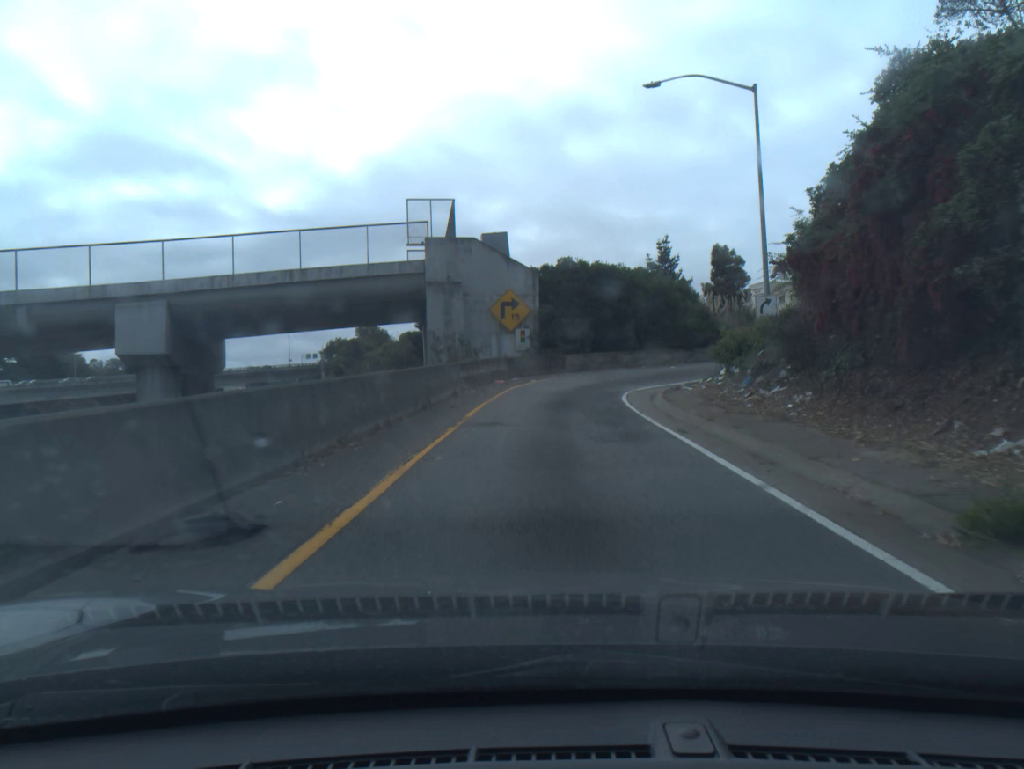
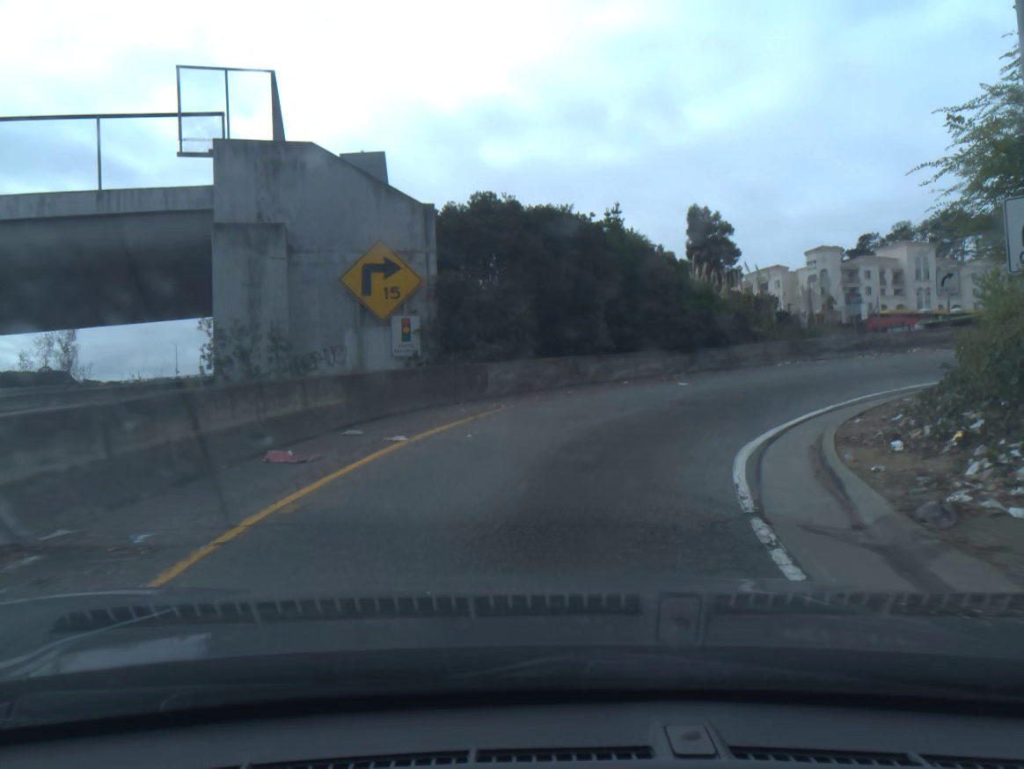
(+0.6, +17.5) m; +6°
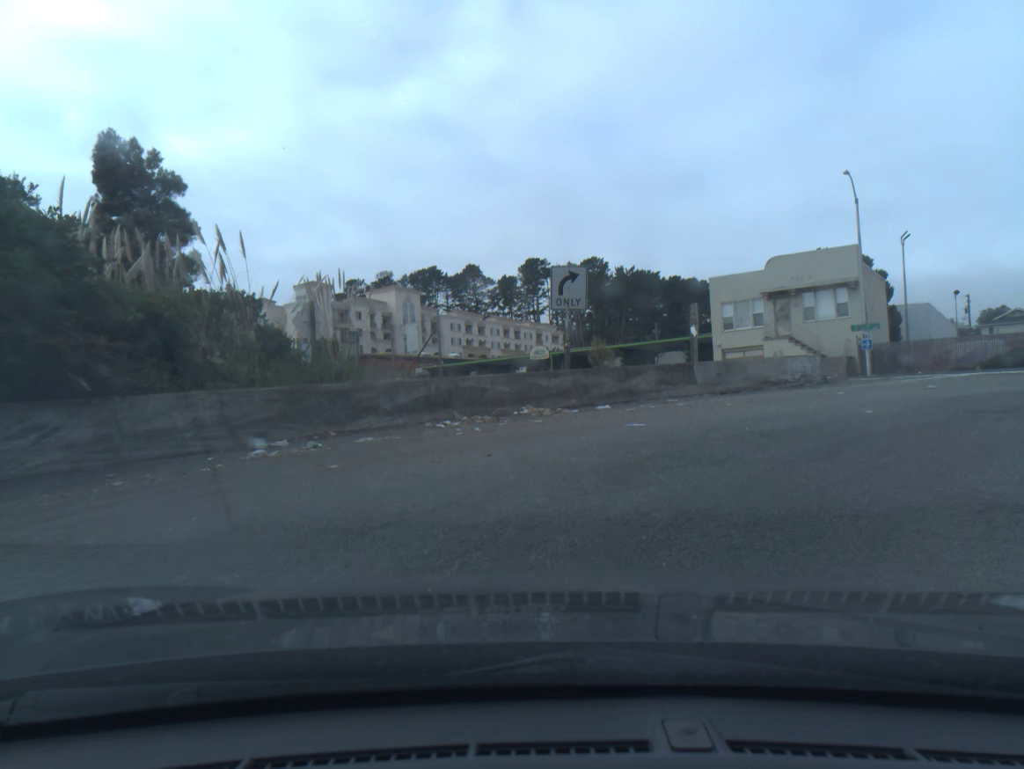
(+4.8, +17.4) m; +39°
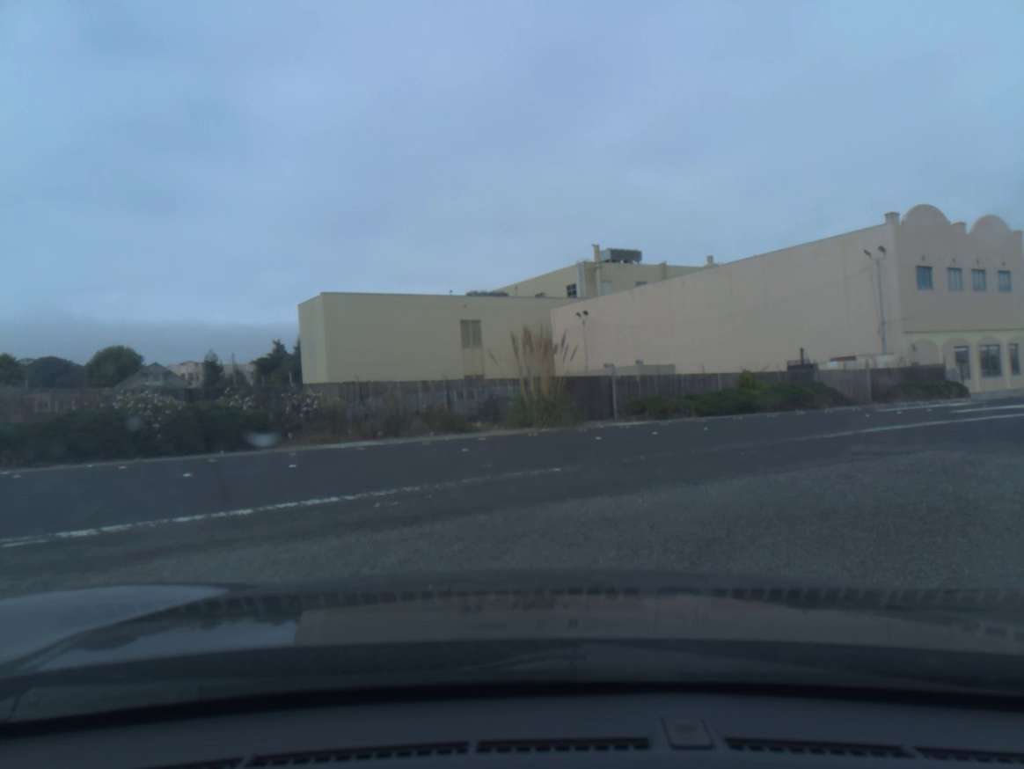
(+8.5, +13.2) m; +71°
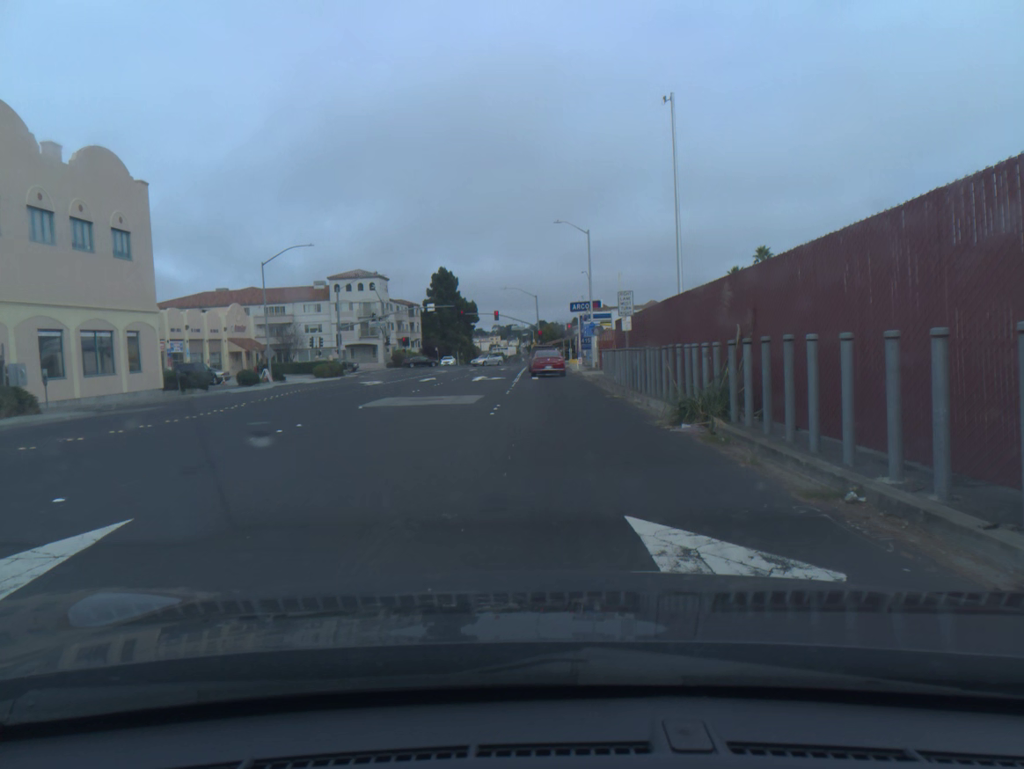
(+9.1, +16.1) m; +48°
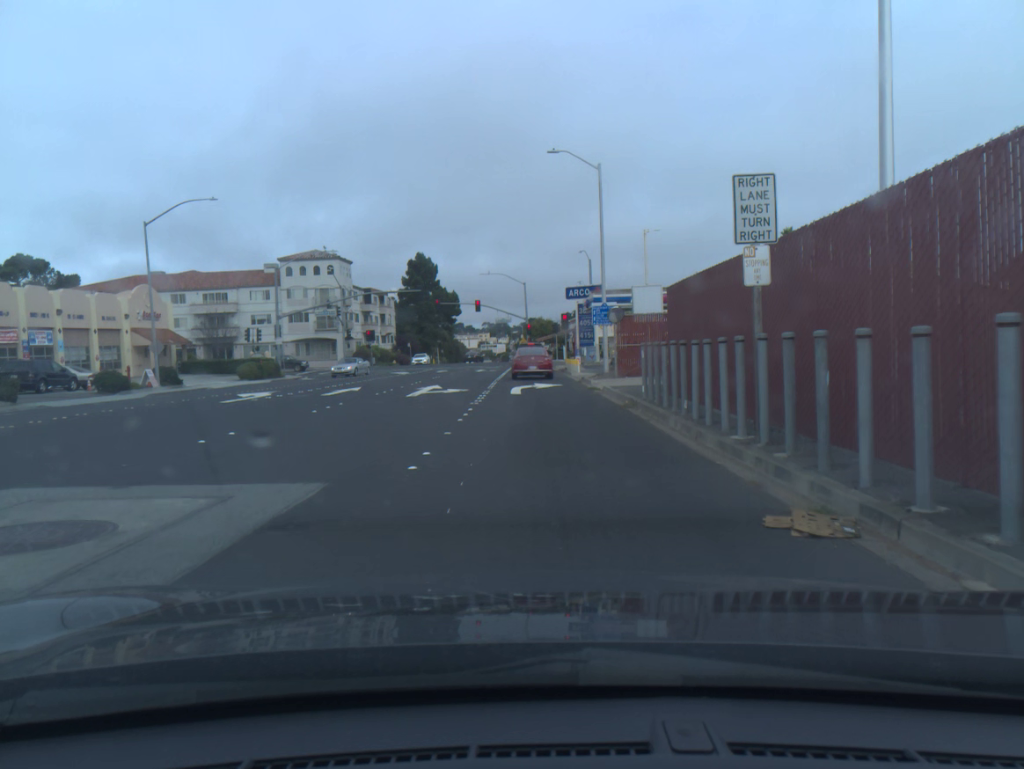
(-0.1, +16.6) m; -1°
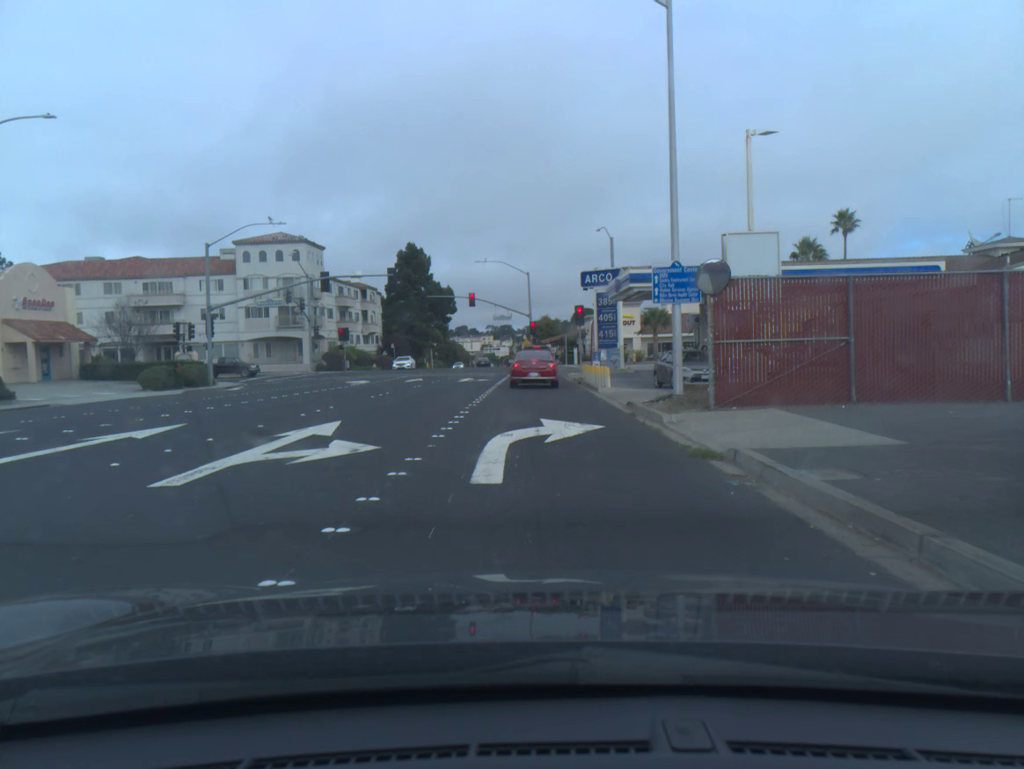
(-0.1, +15.5) m; 0°
